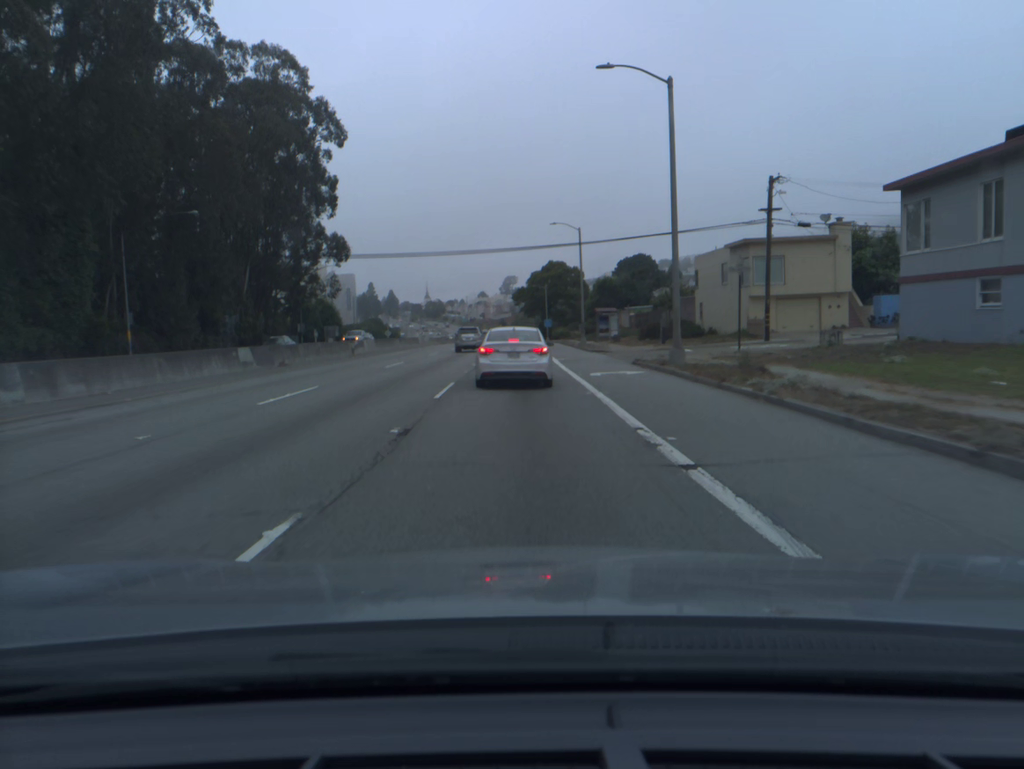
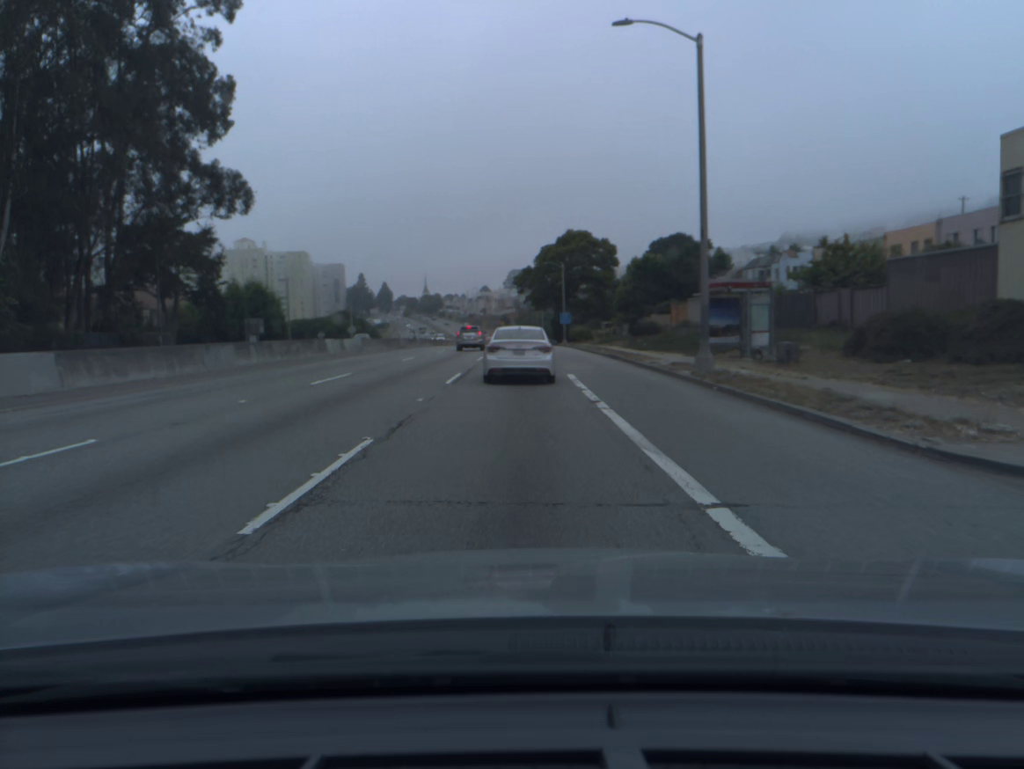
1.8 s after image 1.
(-0.1, +40.0) m; -1°
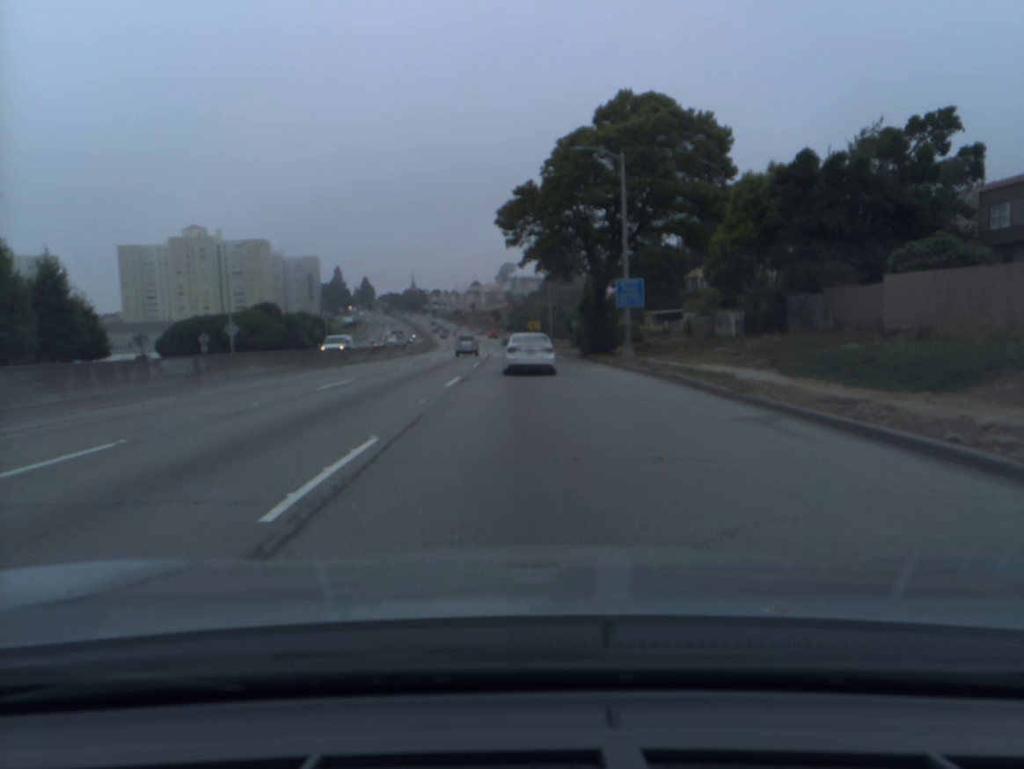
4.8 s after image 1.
(+0.1, +58.5) m; +1°
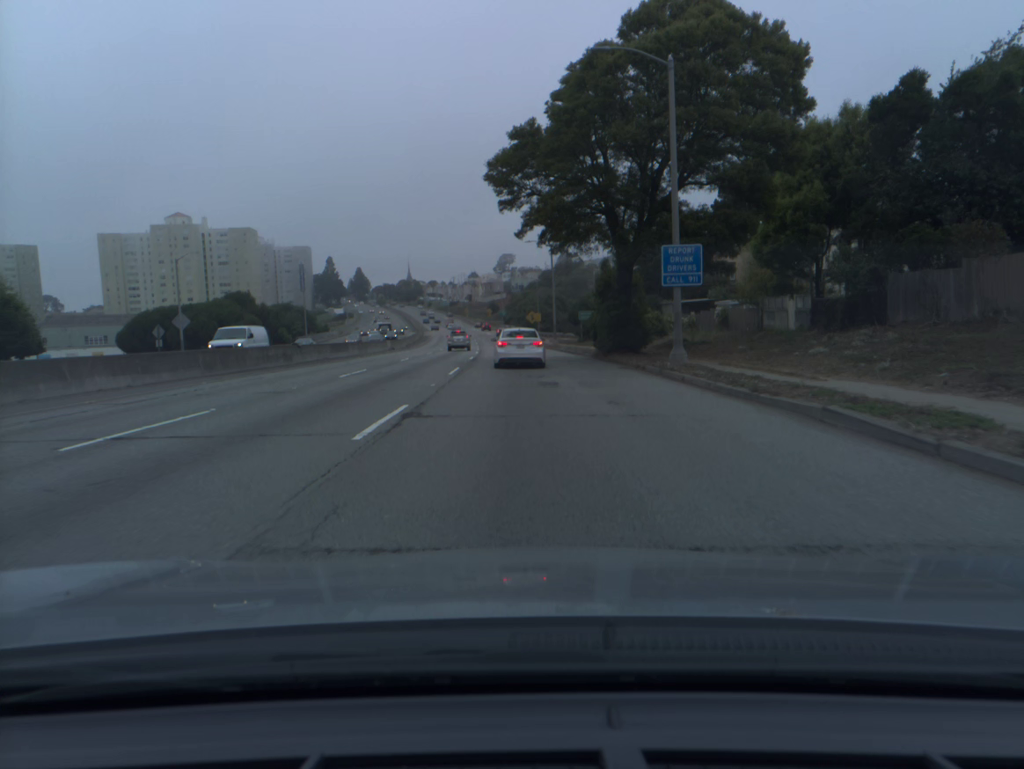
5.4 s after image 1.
(0.0, +11.3) m; 0°
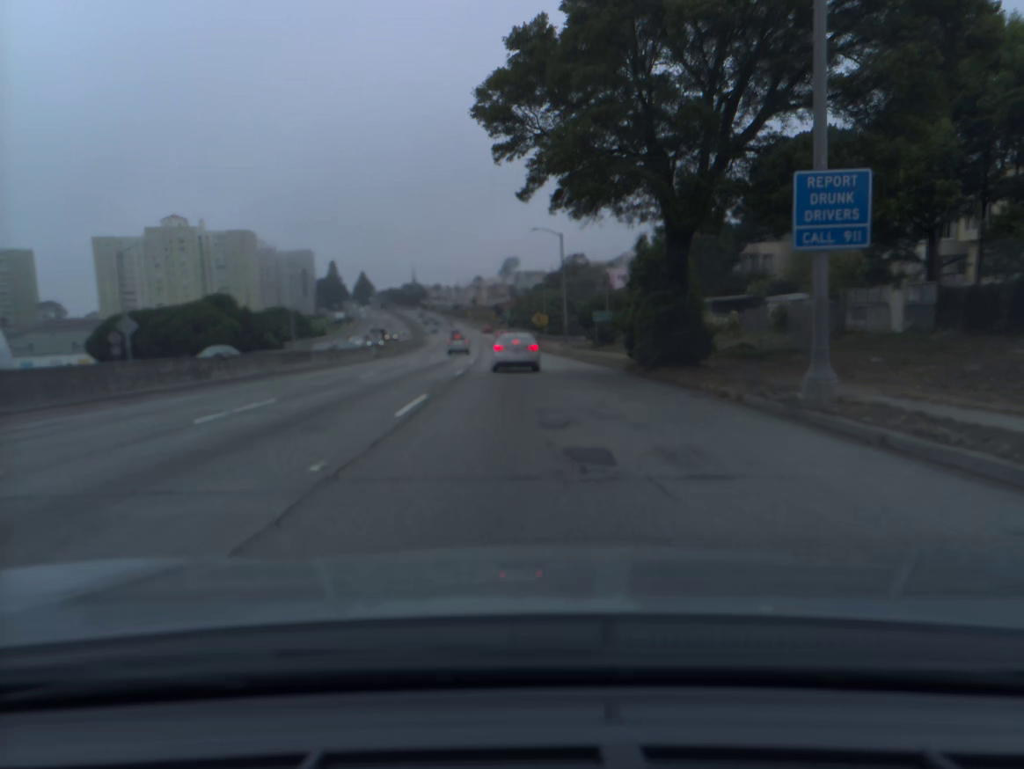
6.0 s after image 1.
(0.0, +11.3) m; 0°
